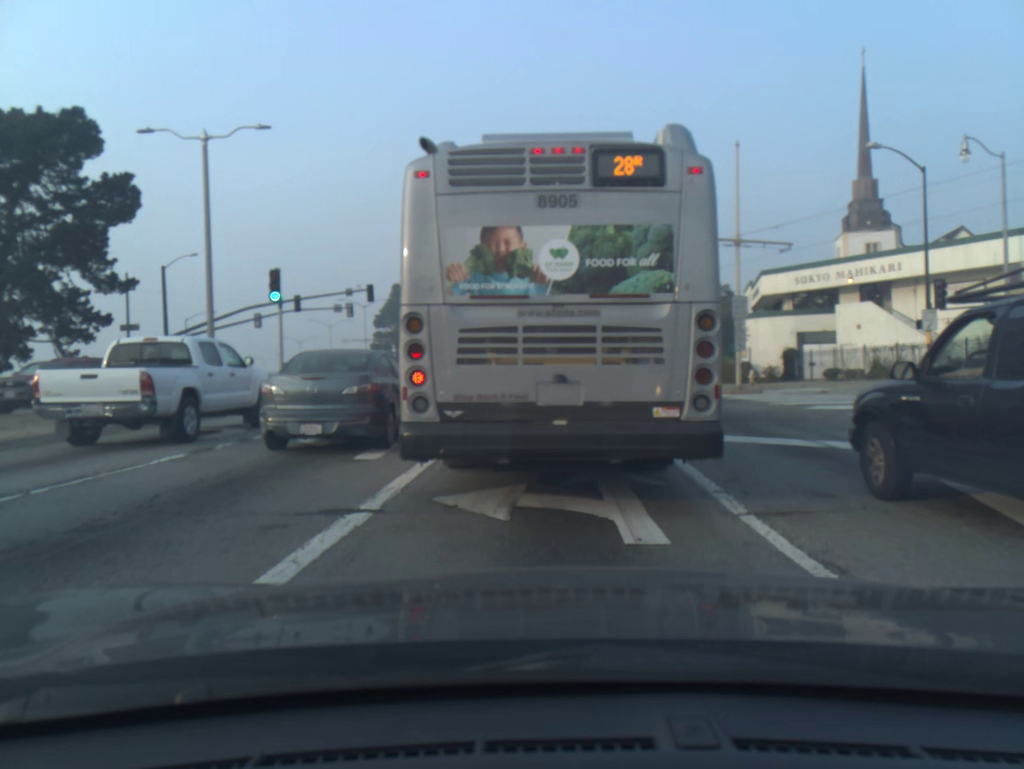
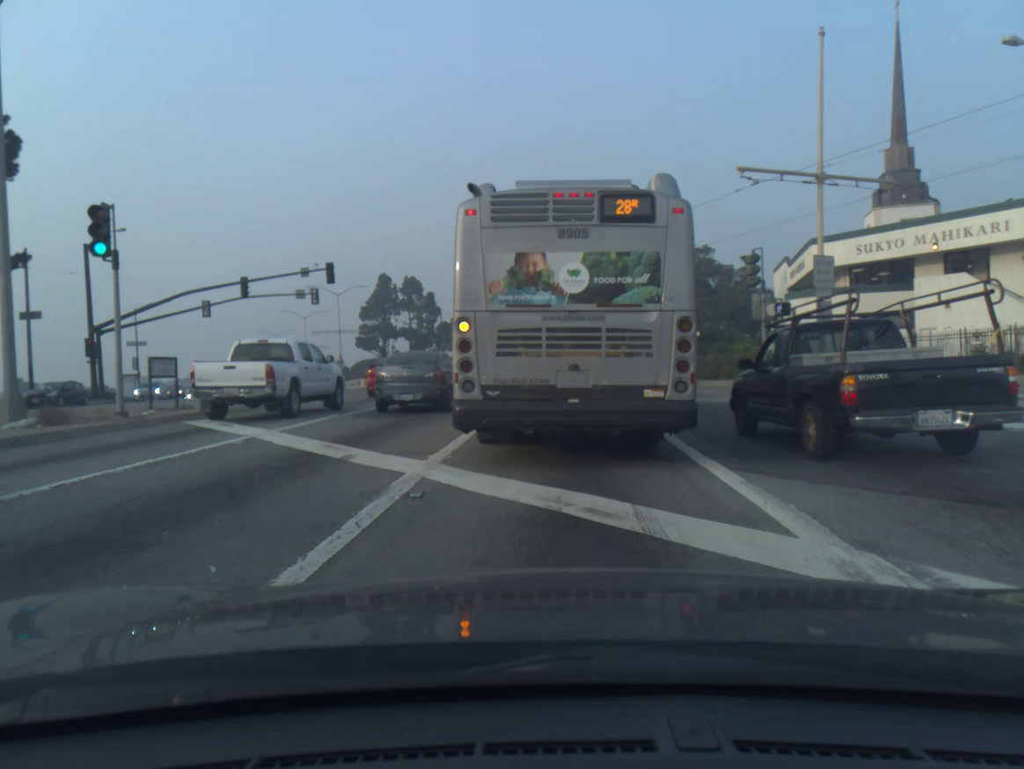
(-0.1, +9.7) m; -1°
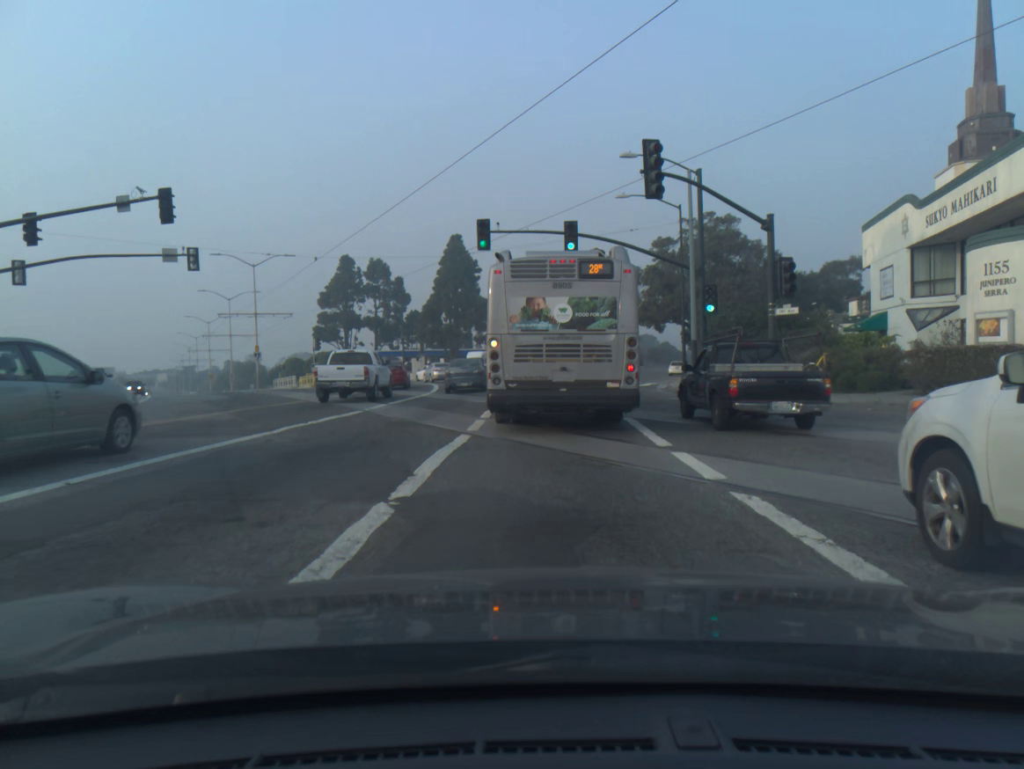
(+0.3, +18.9) m; +1°
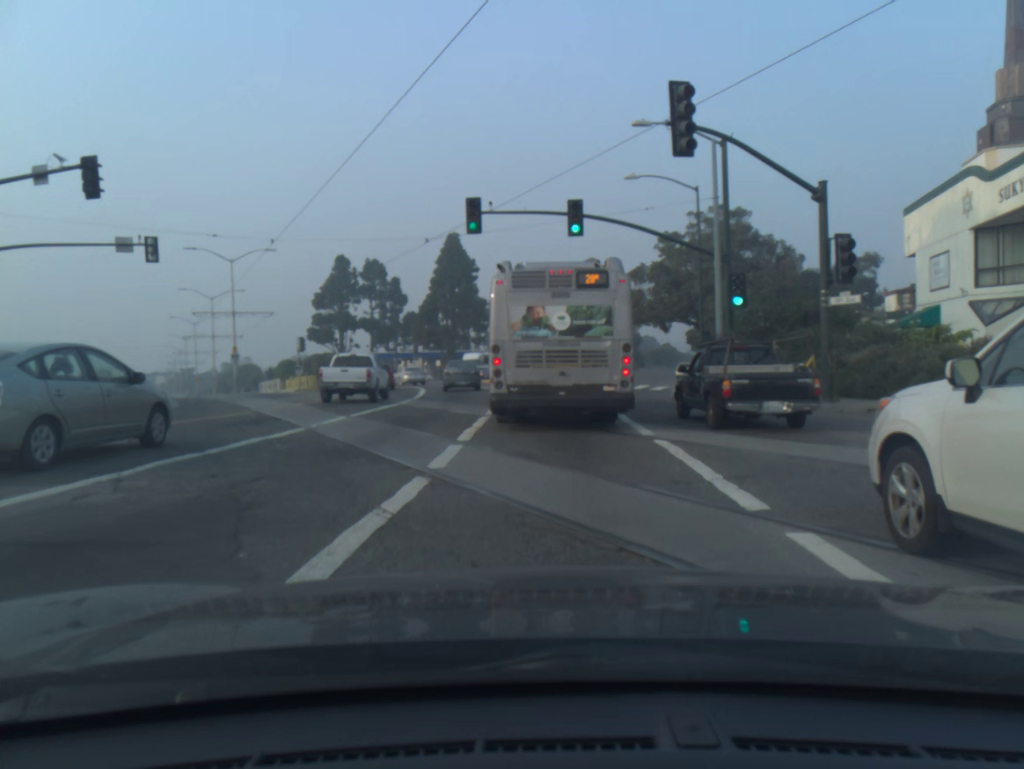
(0.0, +4.9) m; 0°
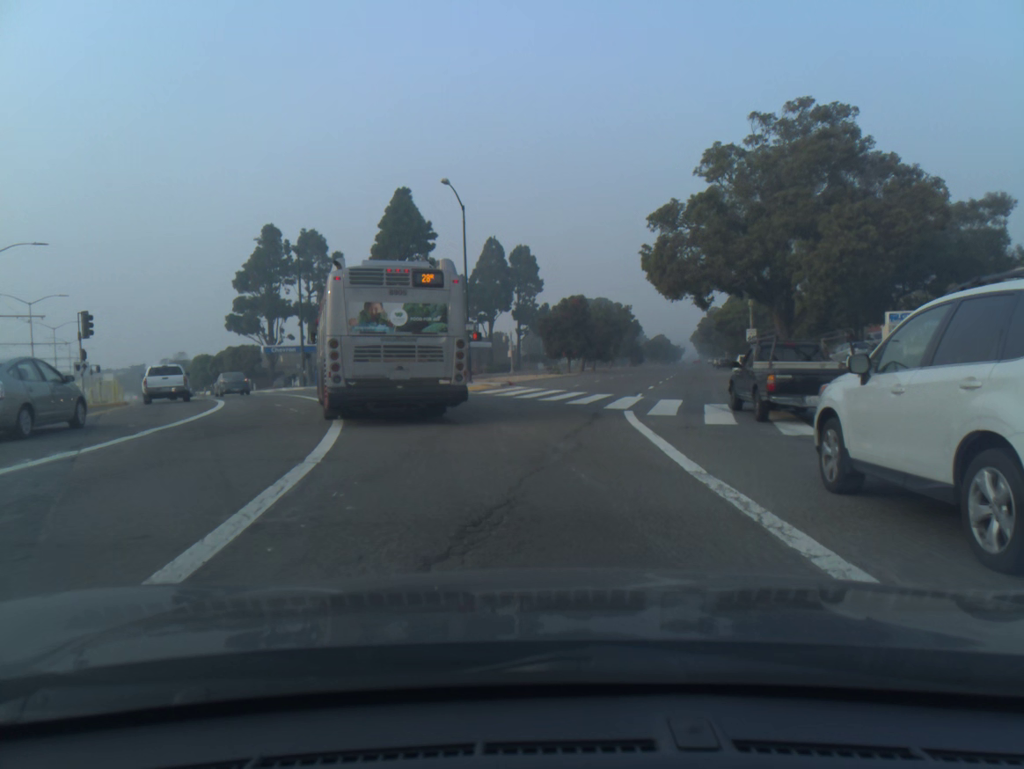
(+0.2, +27.9) m; +1°
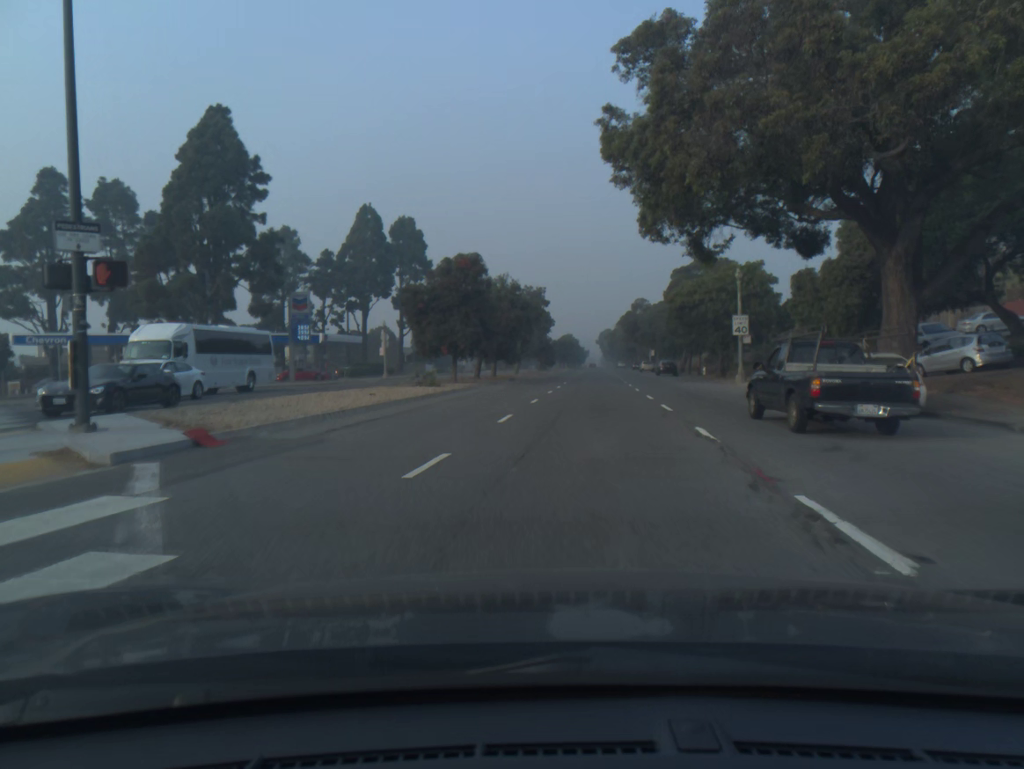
(+1.6, +28.0) m; +7°
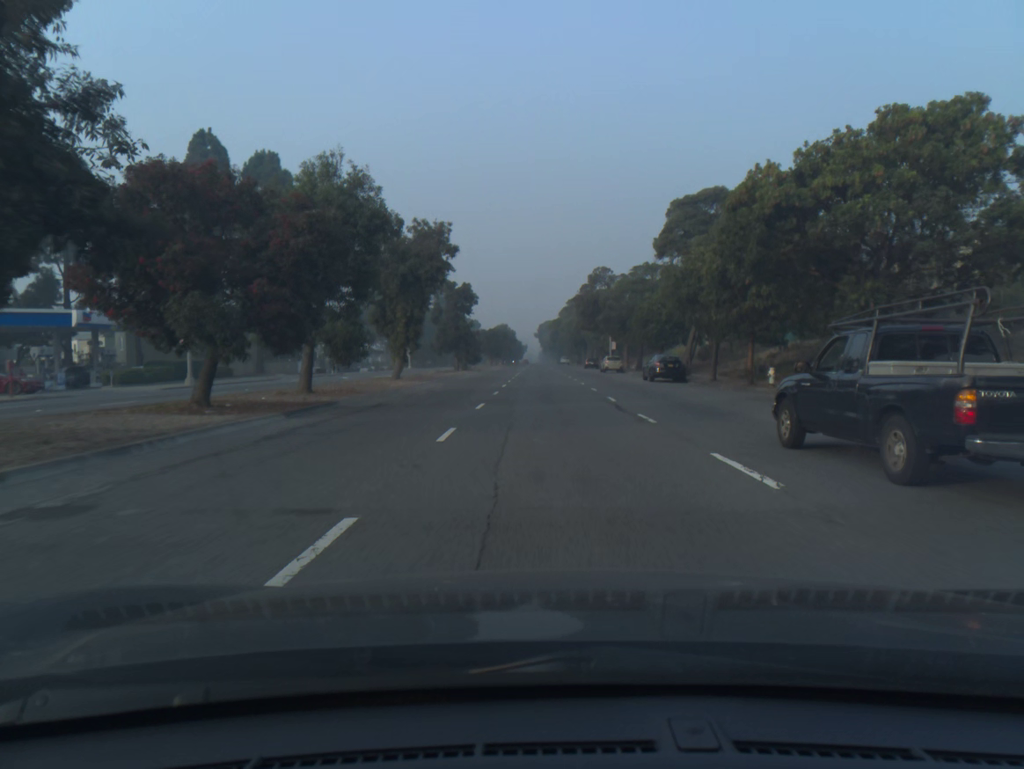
(+1.7, +33.3) m; +4°
